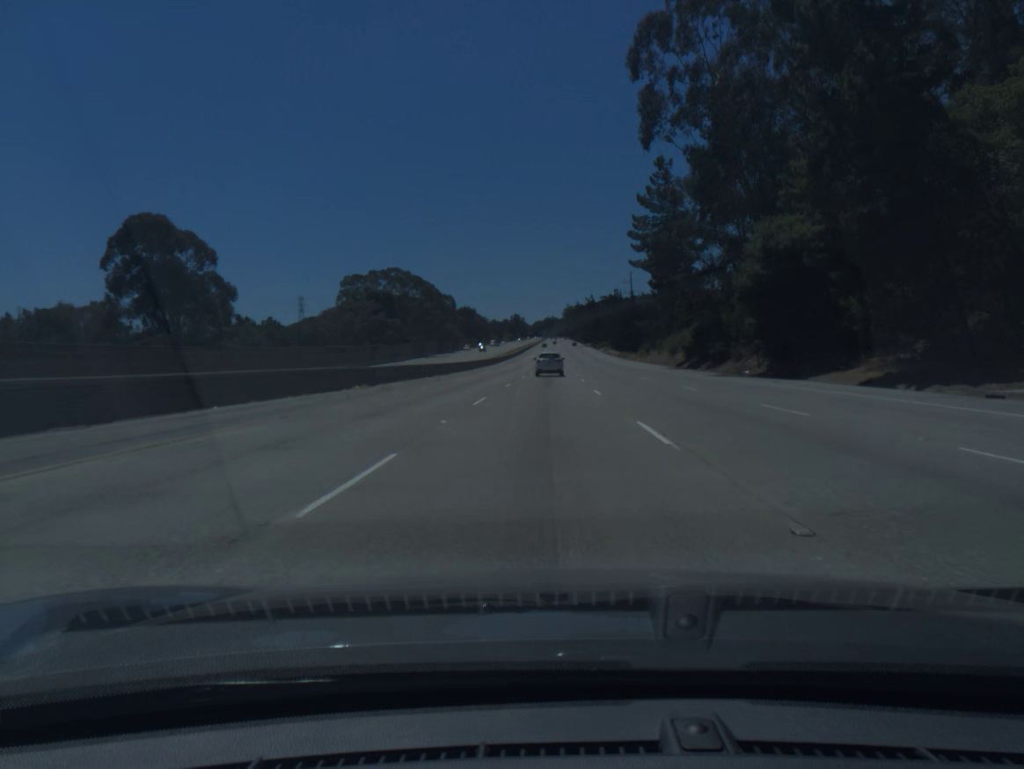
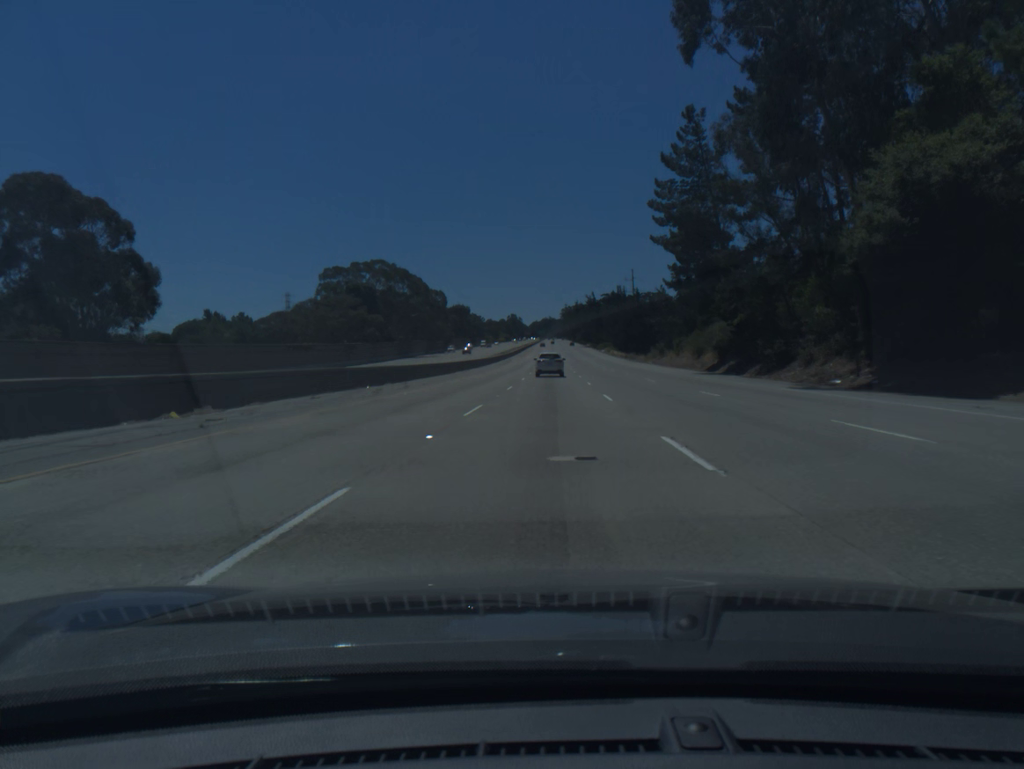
(0.0, +17.0) m; 0°
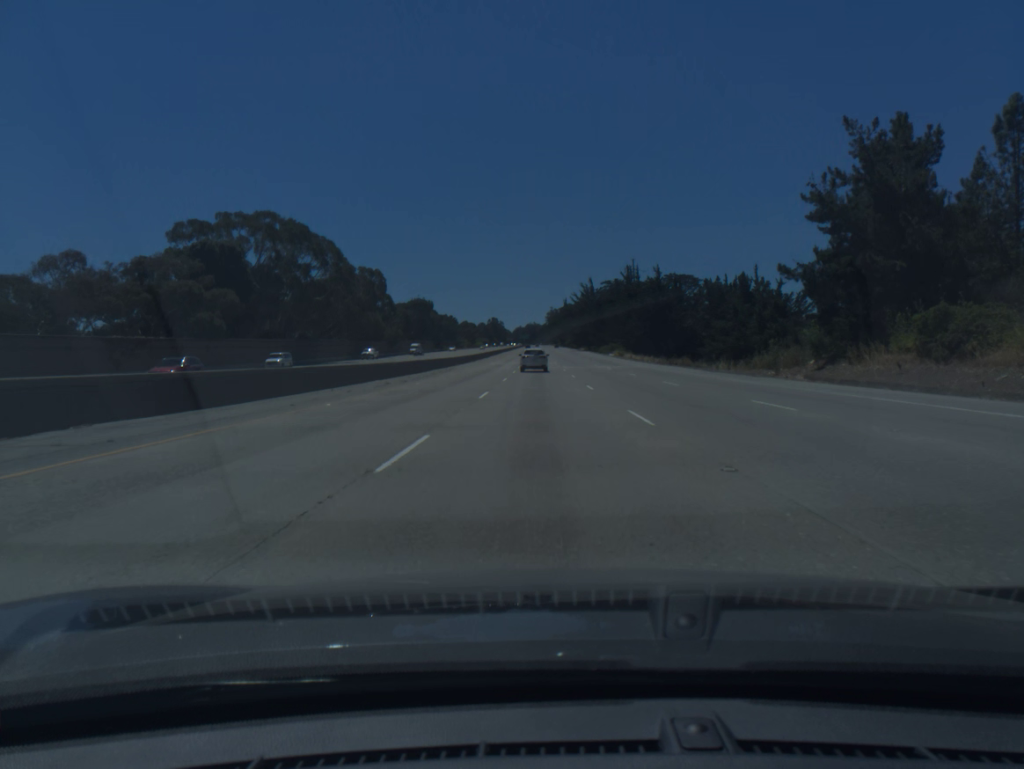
(+0.9, +67.5) m; +1°
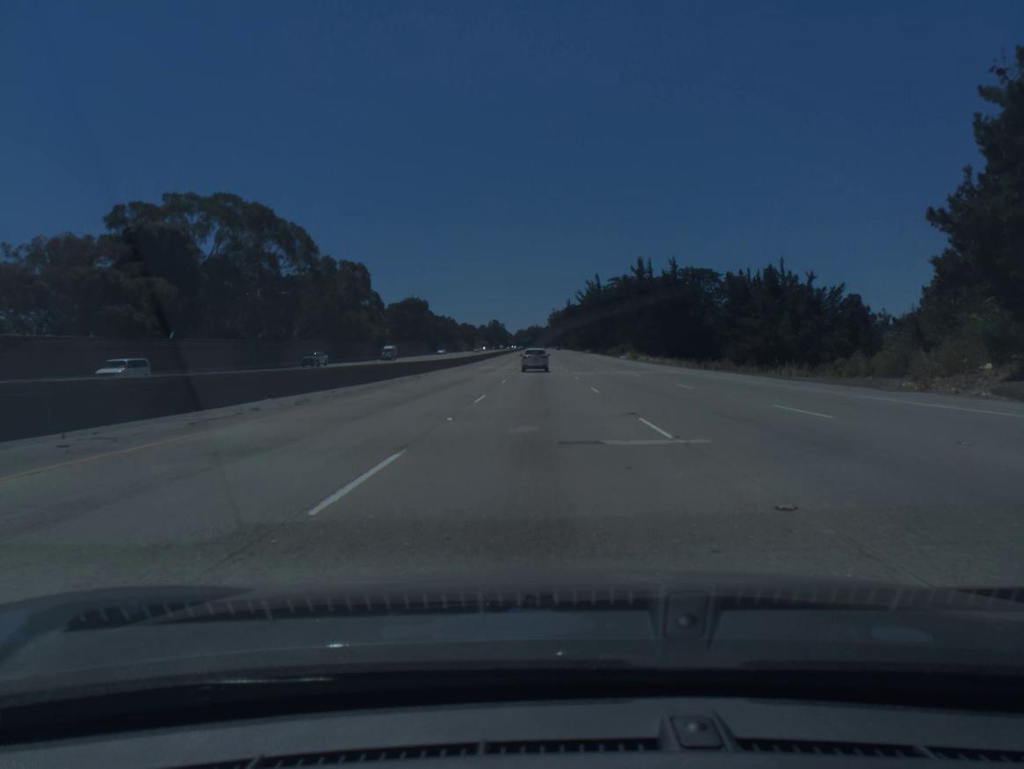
(0.0, +16.7) m; 0°
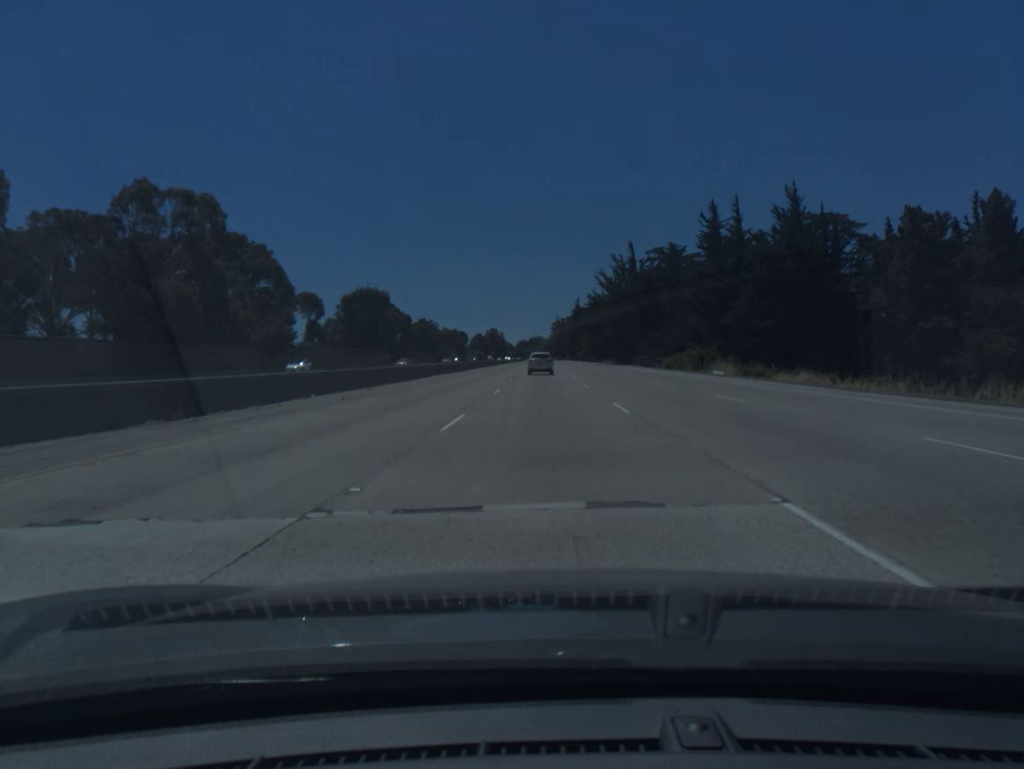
(-0.2, +66.5) m; 0°
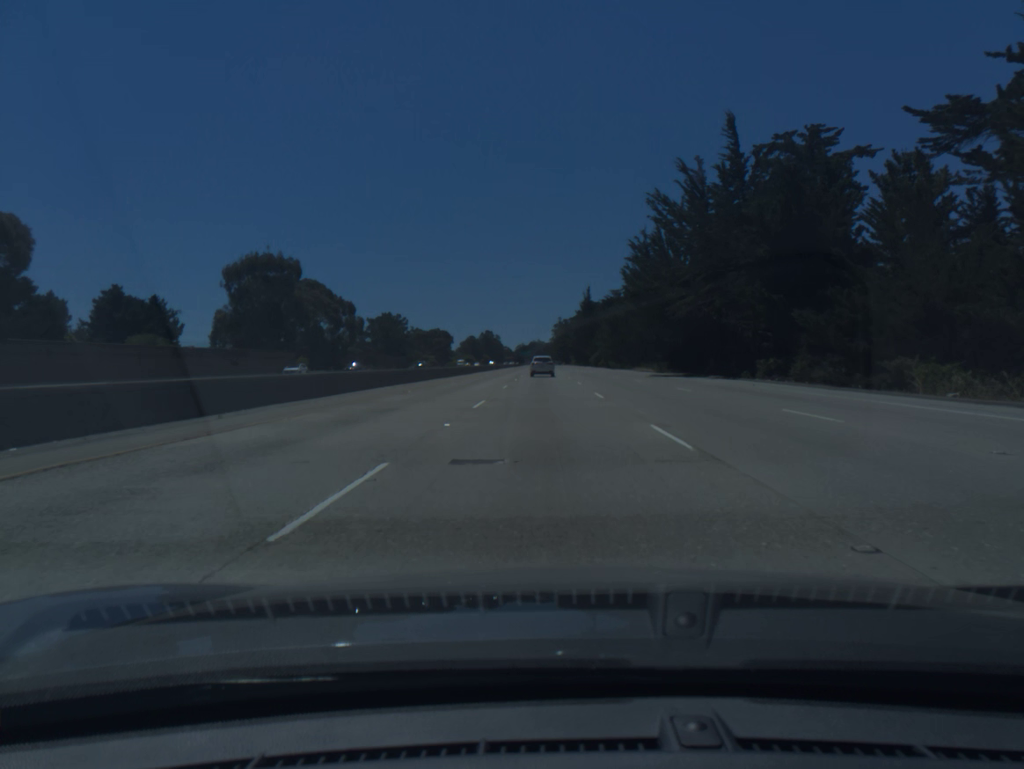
(0.0, +65.9) m; 0°
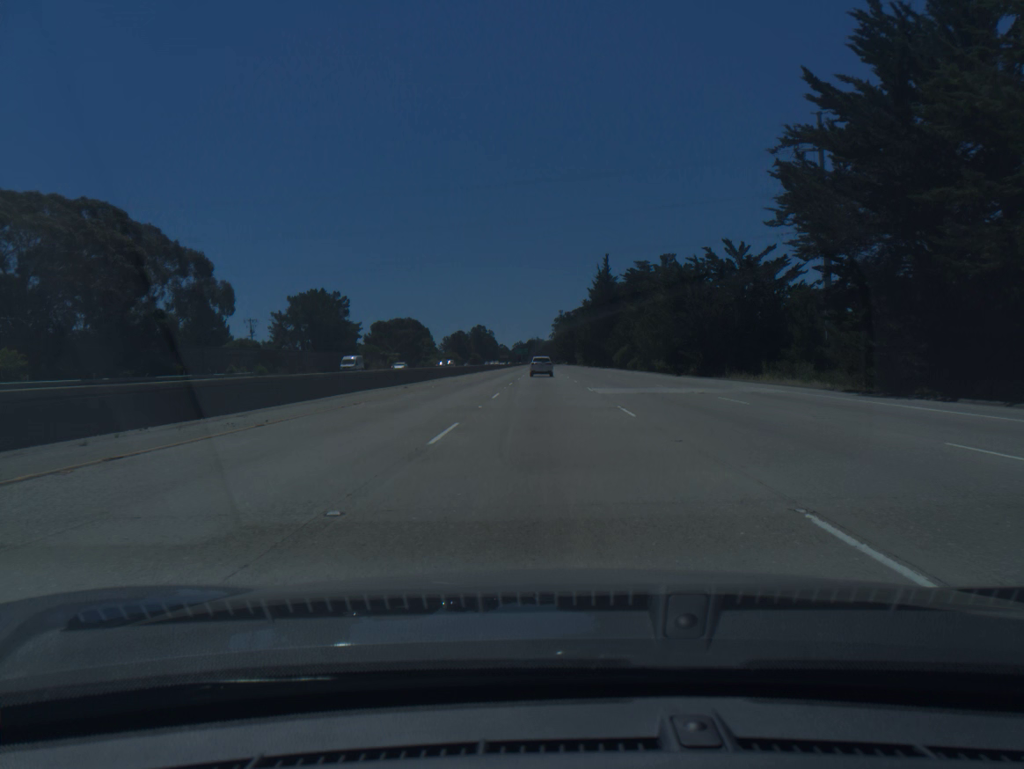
(-0.1, +66.1) m; 0°
